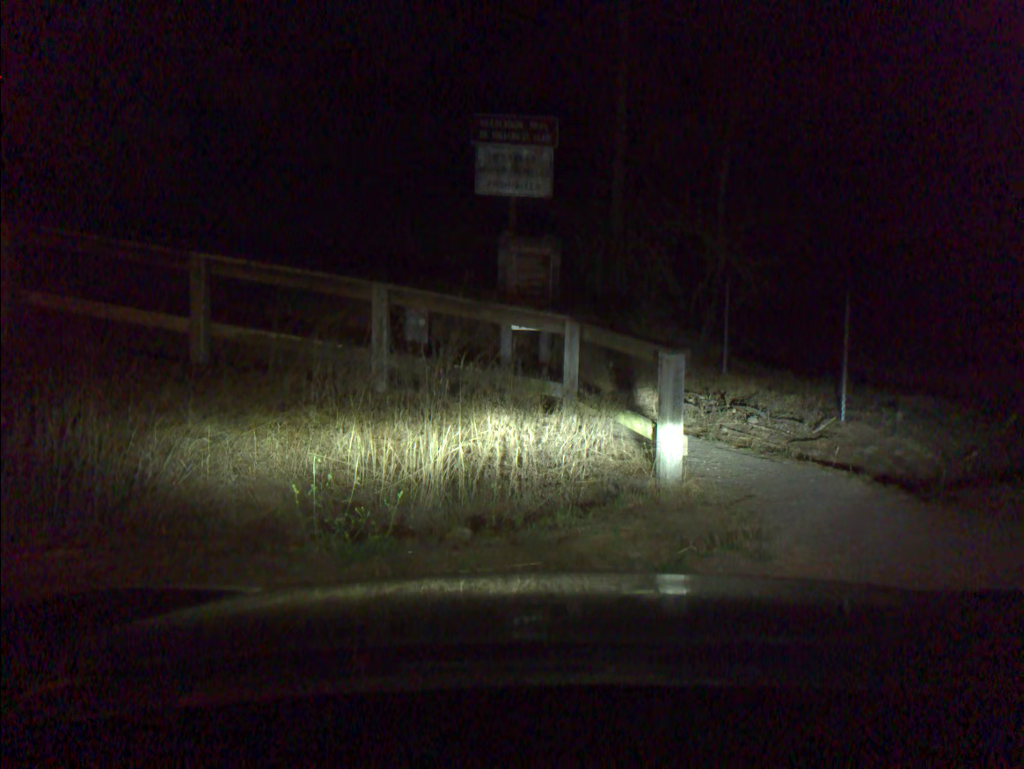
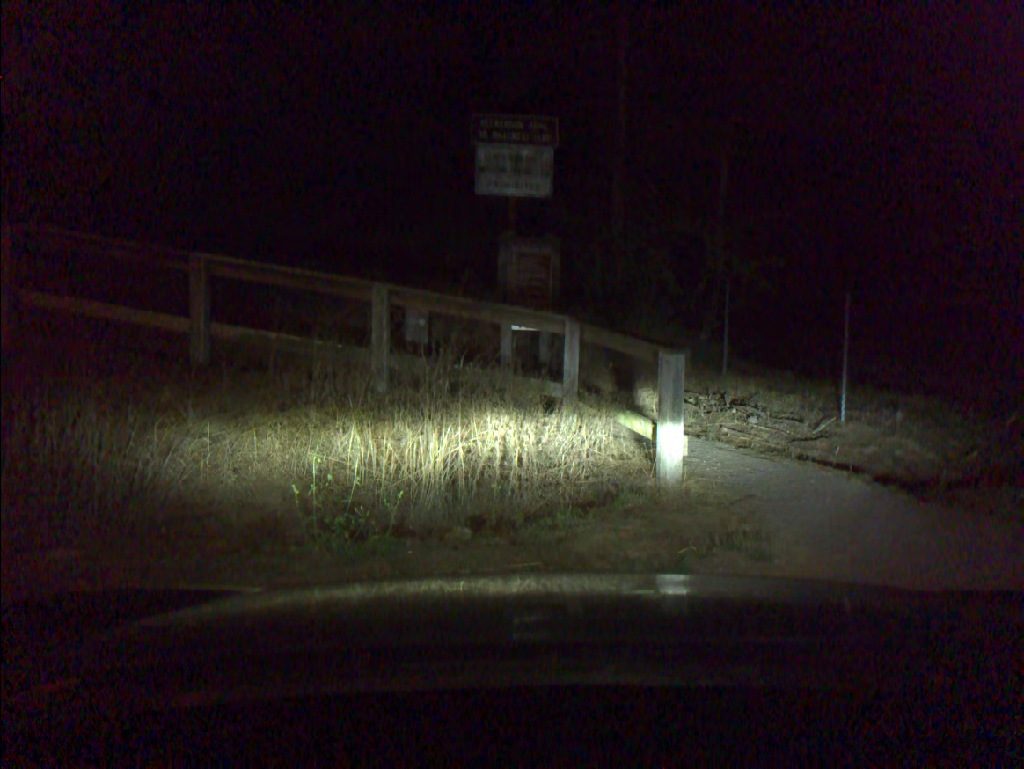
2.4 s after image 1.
(0.0, 0.0) m; 0°
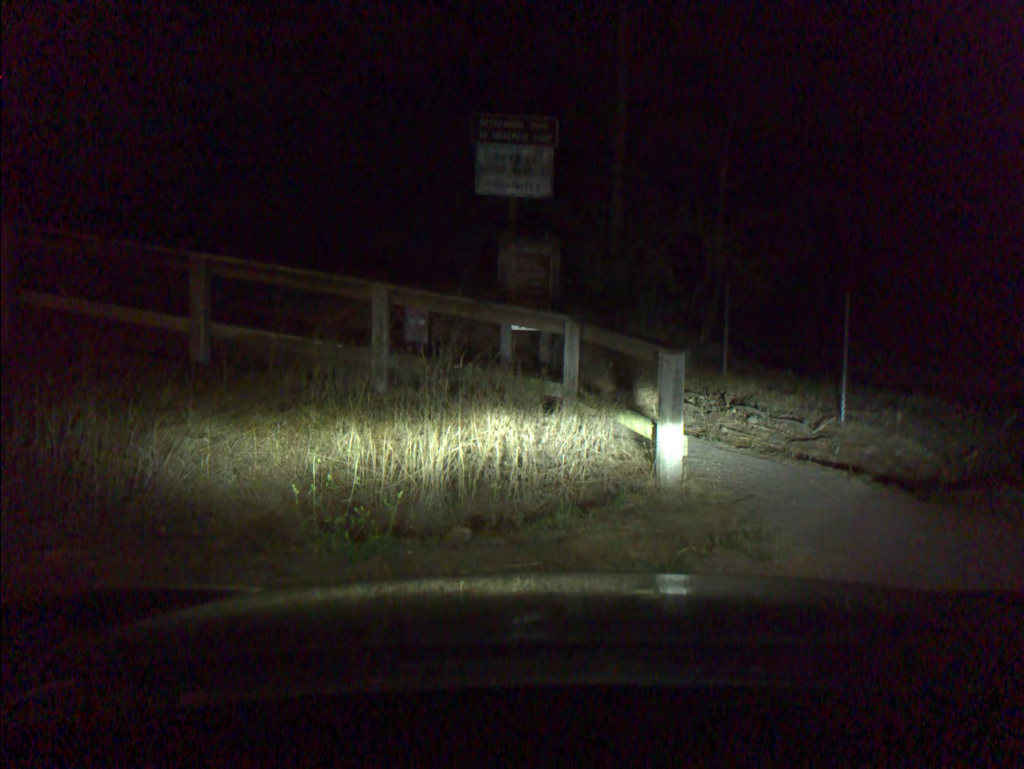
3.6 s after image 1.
(0.0, 0.0) m; 0°
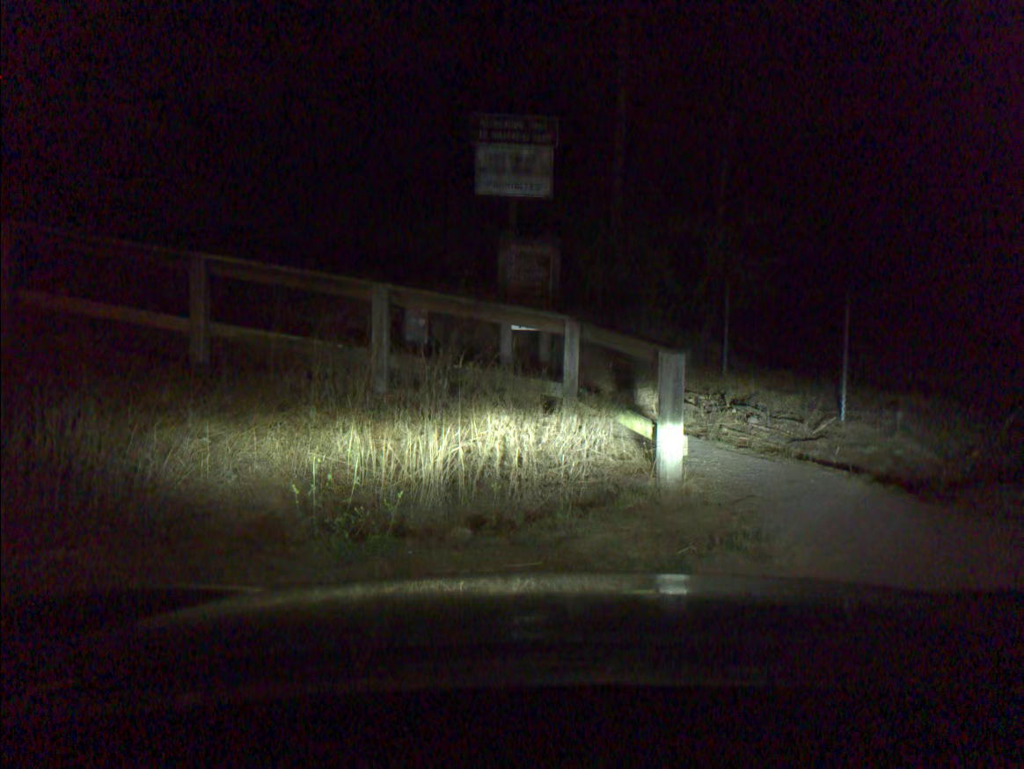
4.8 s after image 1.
(0.0, 0.0) m; 0°
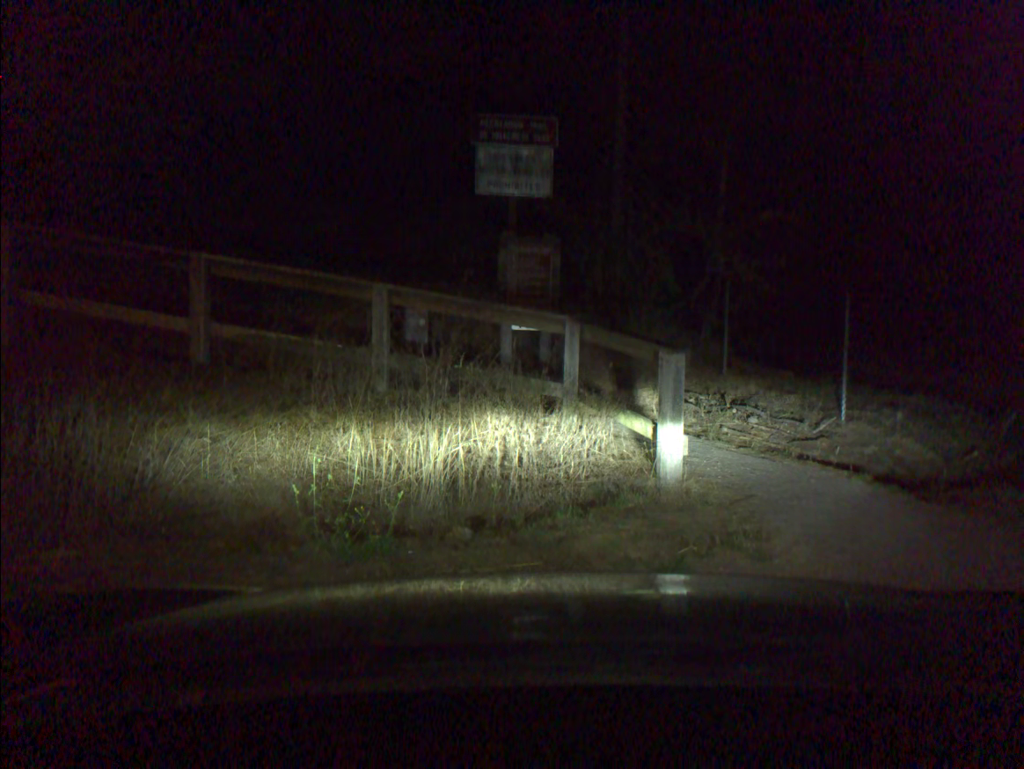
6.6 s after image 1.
(0.0, 0.0) m; 0°
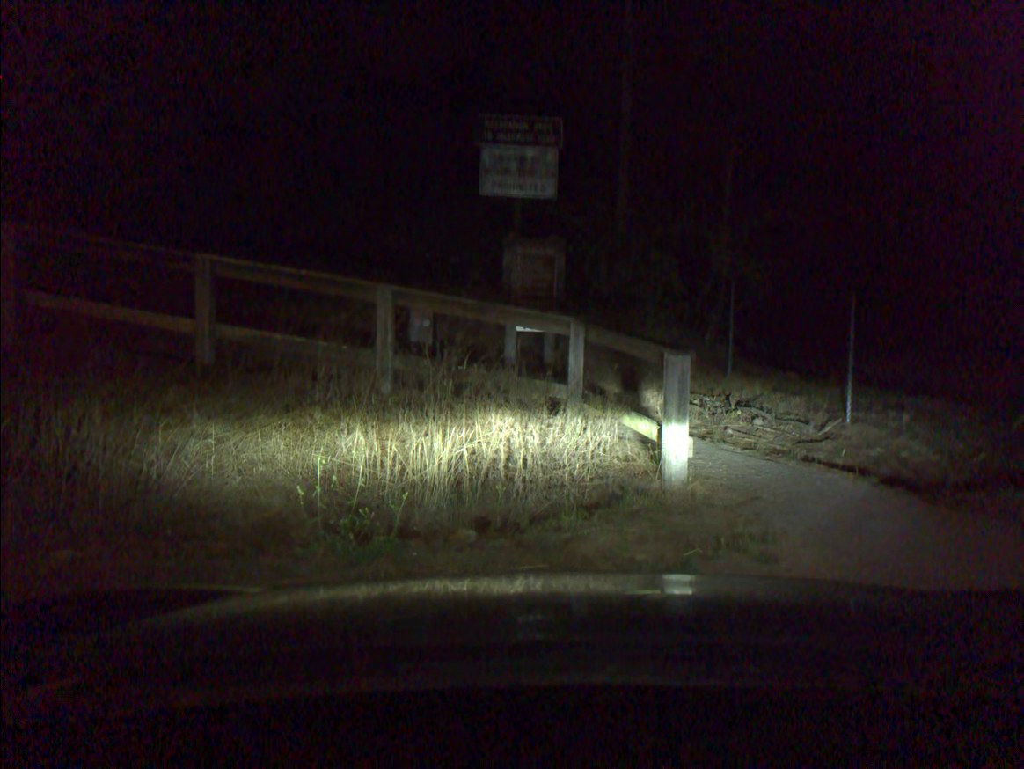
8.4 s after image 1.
(0.0, 0.0) m; 0°
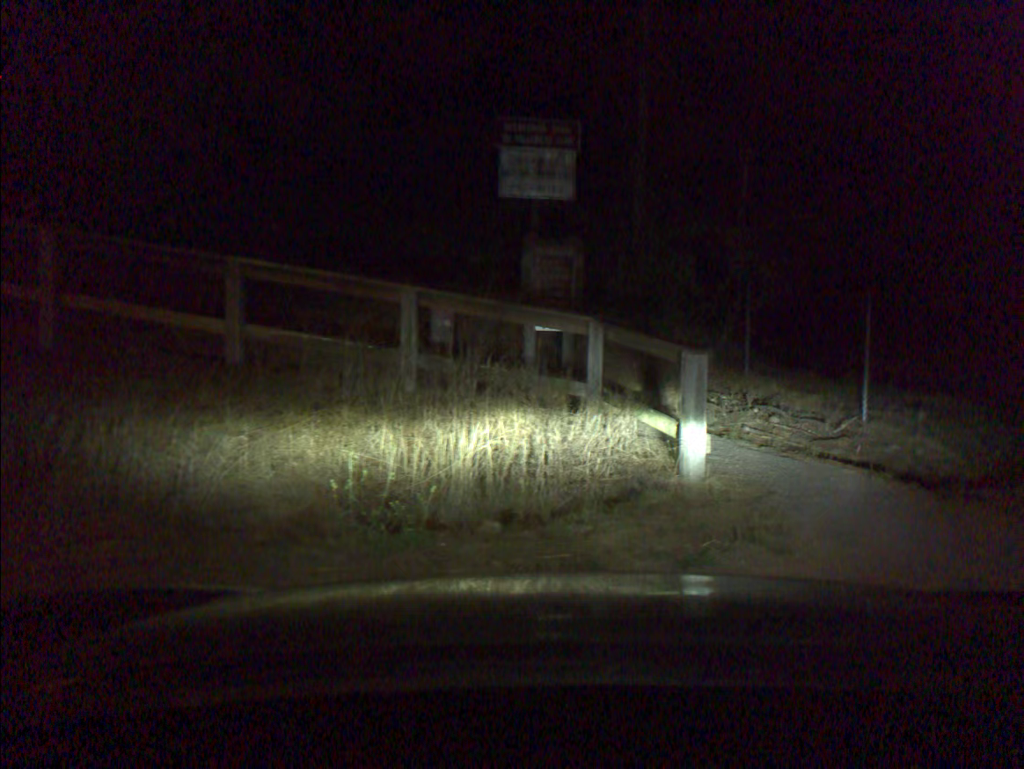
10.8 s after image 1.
(-0.1, -0.1) m; -1°
